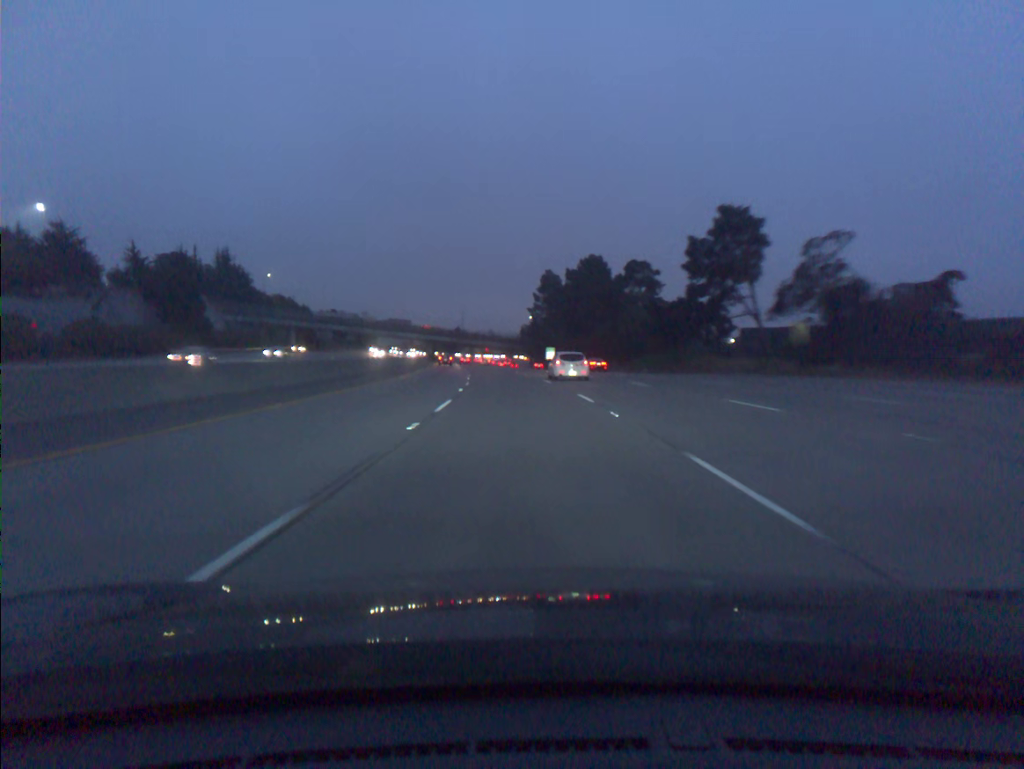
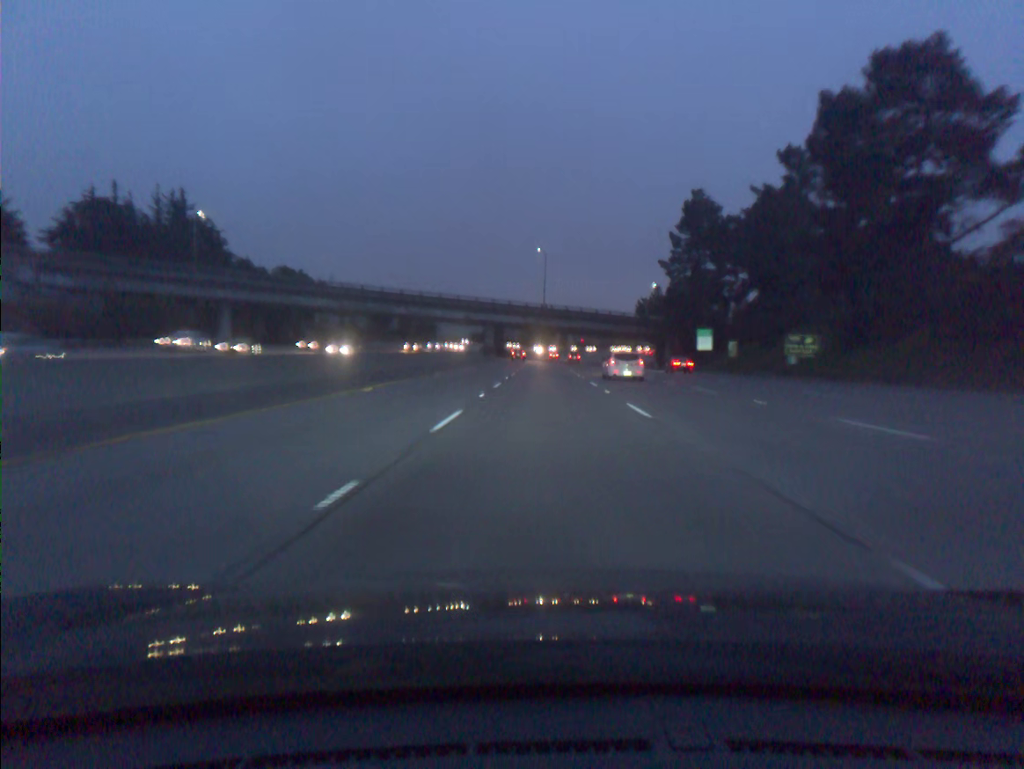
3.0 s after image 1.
(-6.9, +92.1) m; -7°
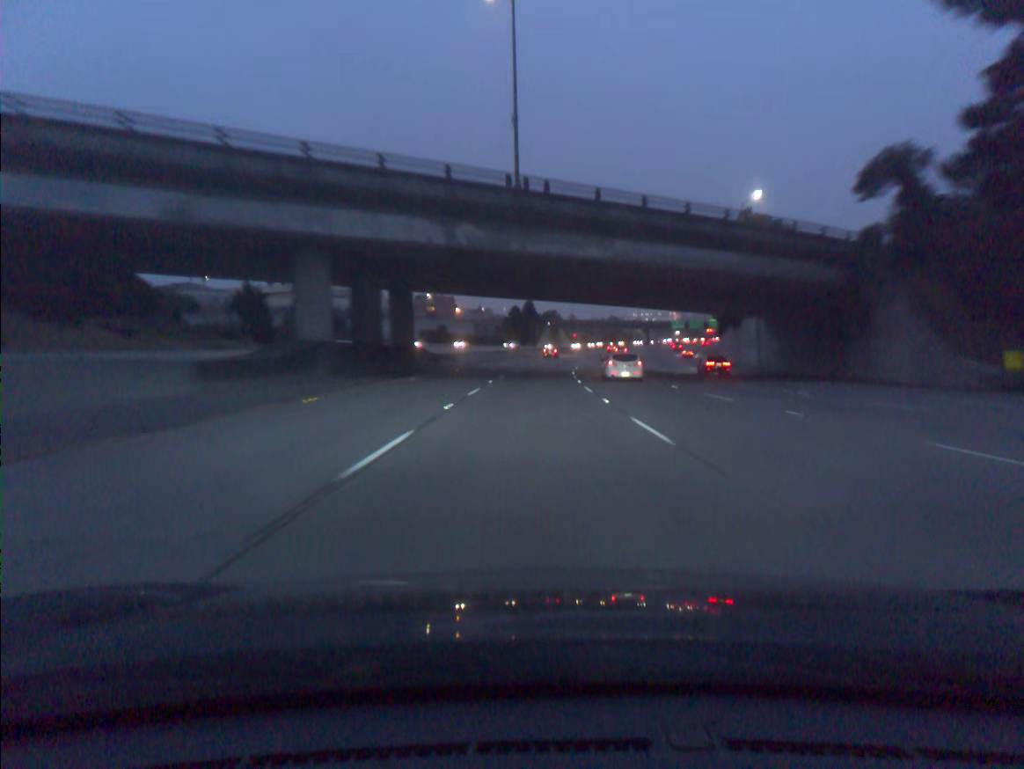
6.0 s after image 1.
(+1.1, +91.9) m; +1°
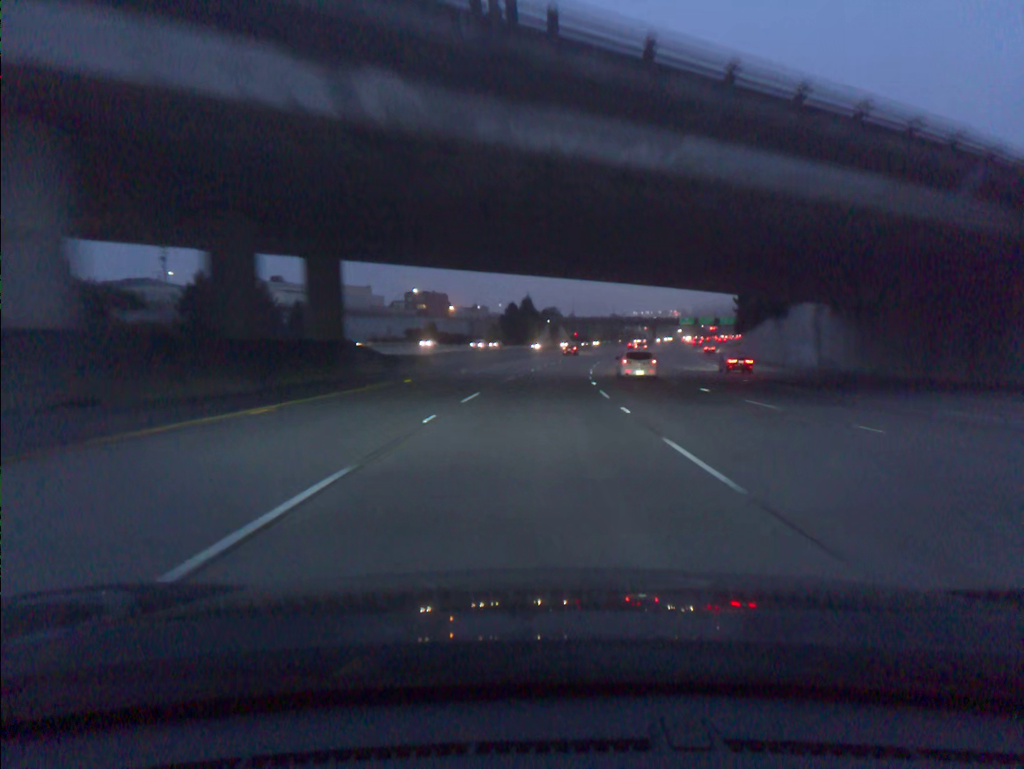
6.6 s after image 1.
(0.0, +18.3) m; 0°
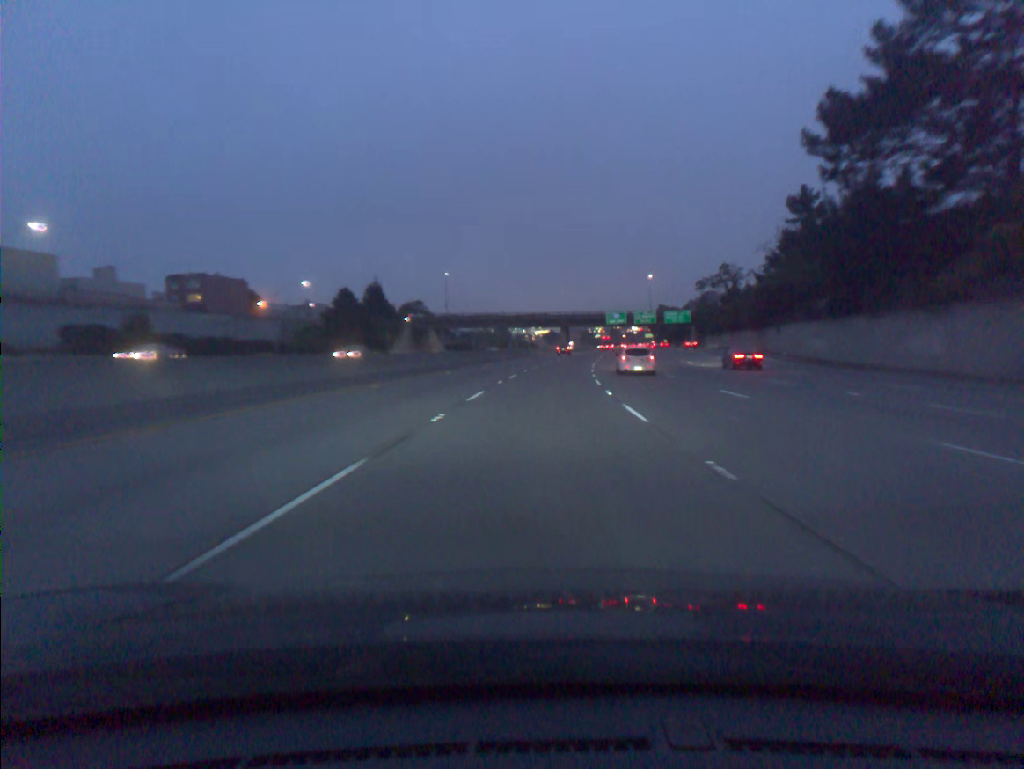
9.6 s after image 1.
(+6.1, +91.1) m; +8°
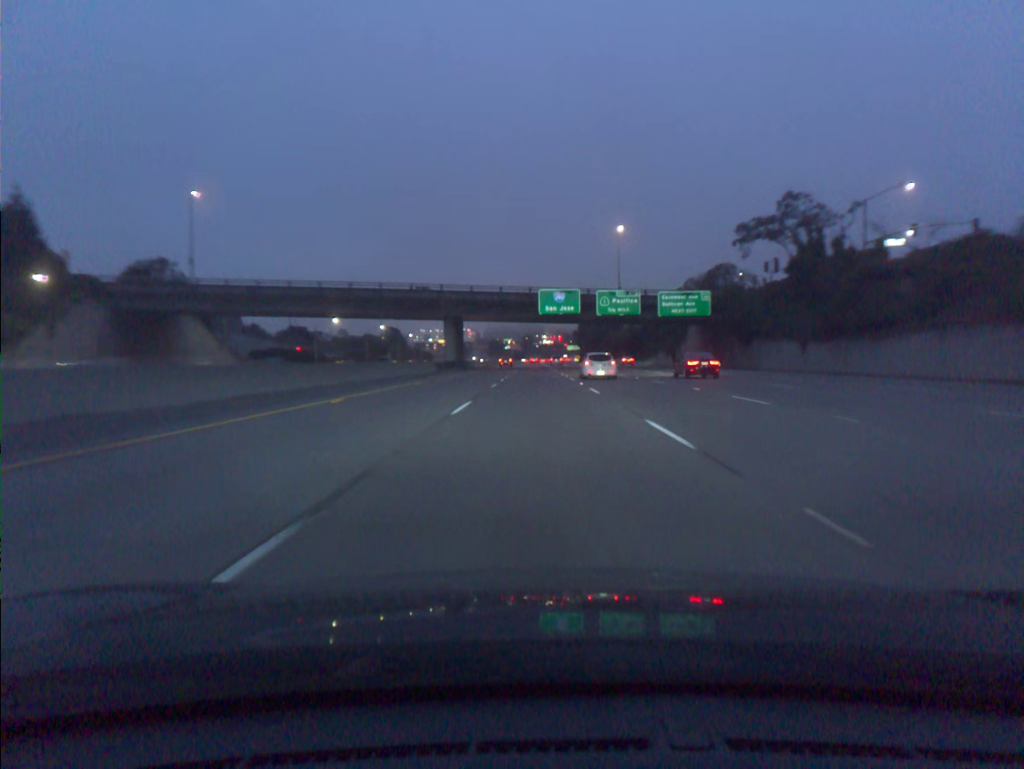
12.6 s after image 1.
(+5.7, +90.8) m; +7°
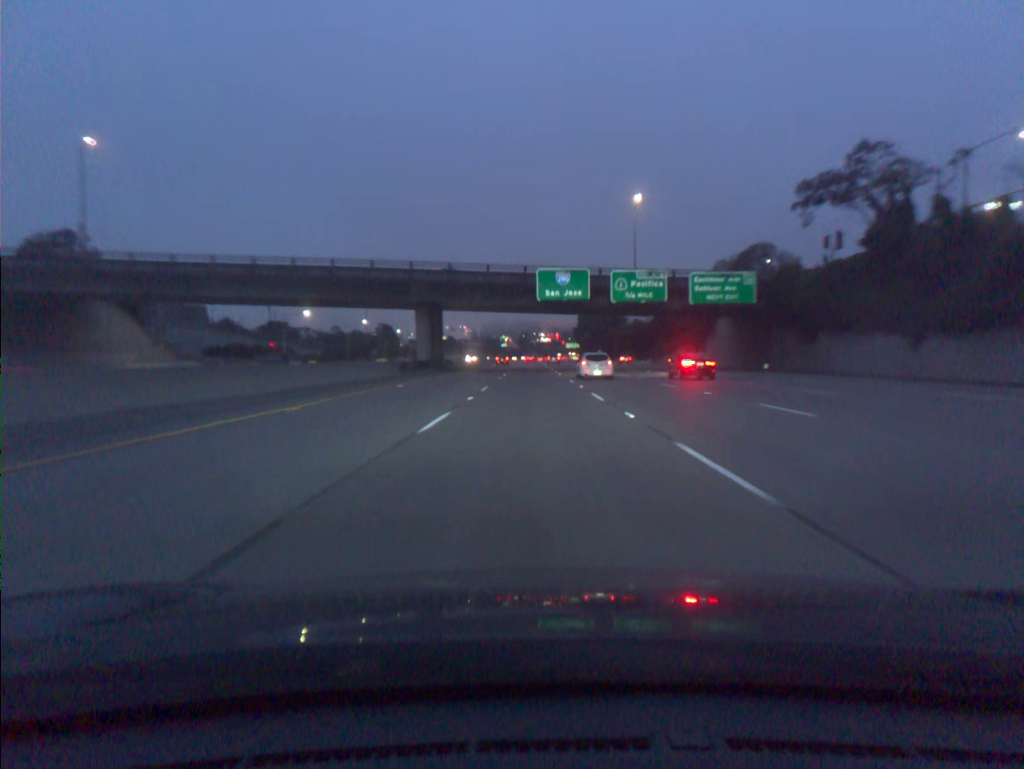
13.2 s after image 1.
(0.0, +18.2) m; 0°
